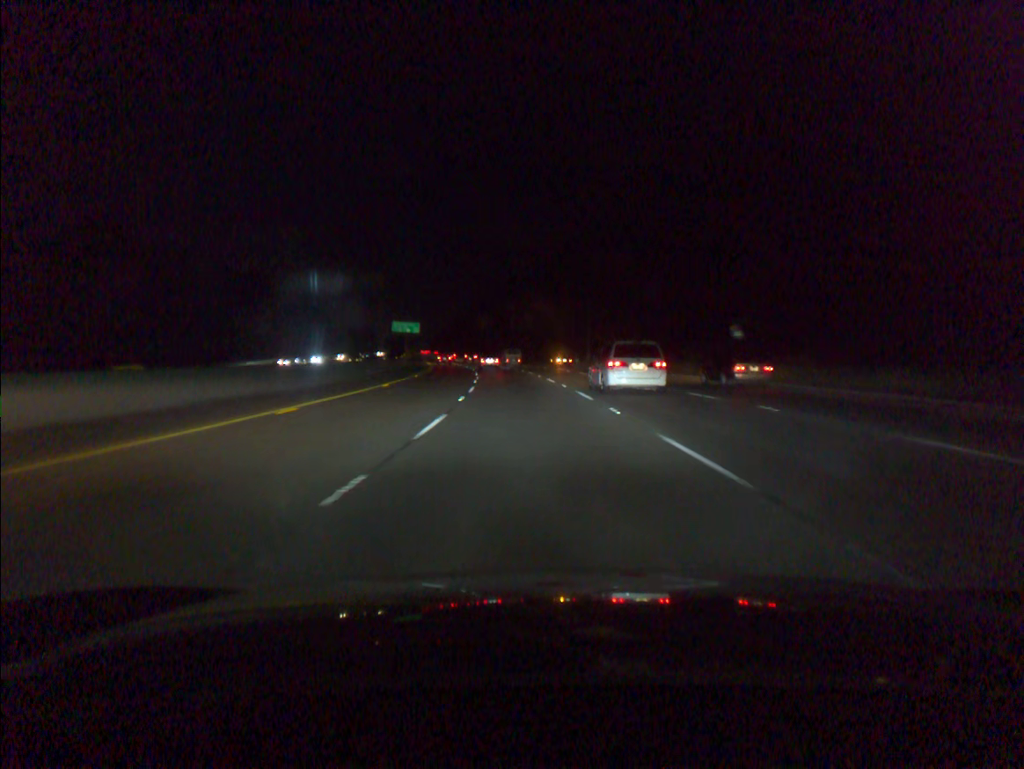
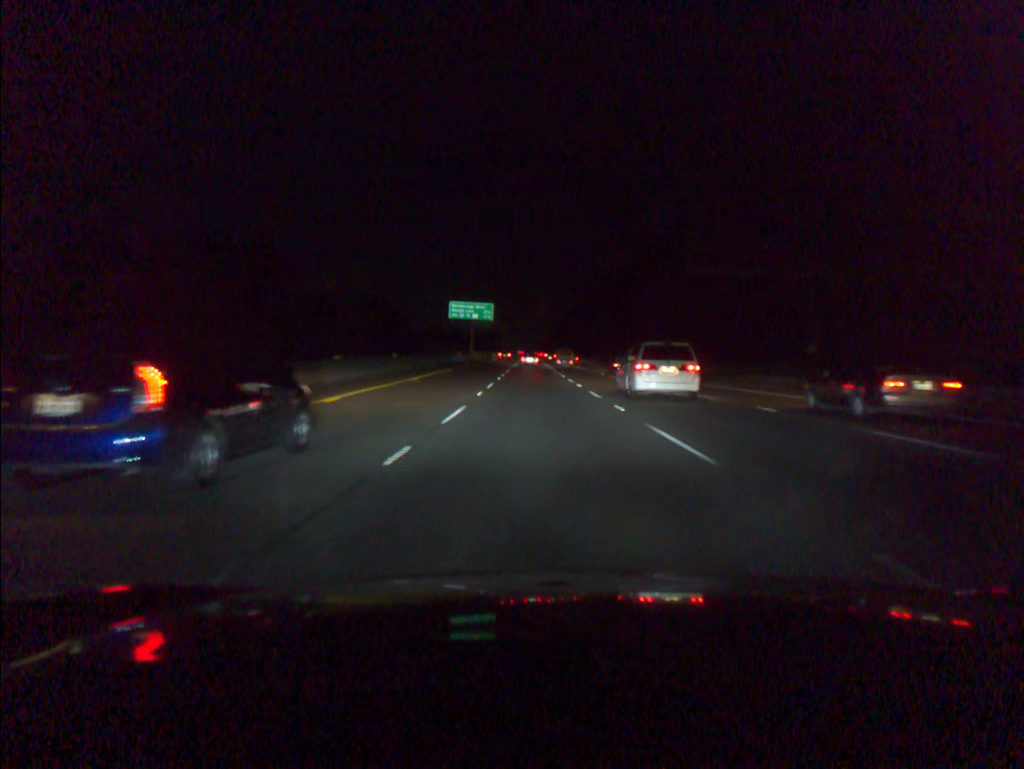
(-6.4, +85.1) m; -8°
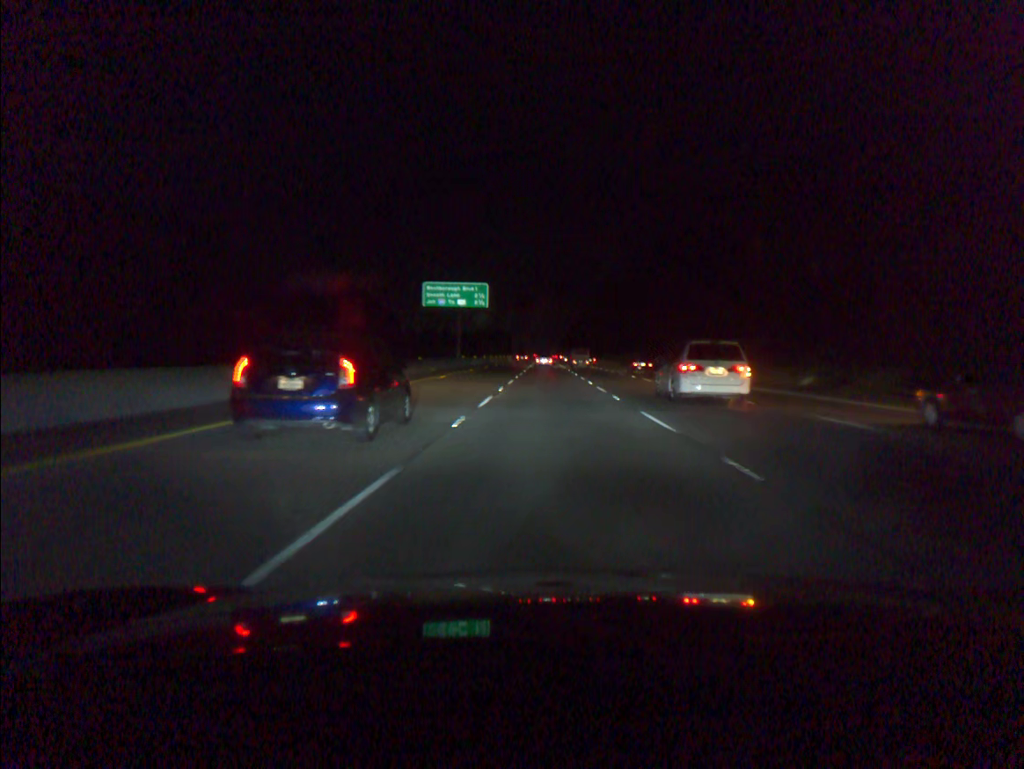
(-0.5, +39.7) m; -1°
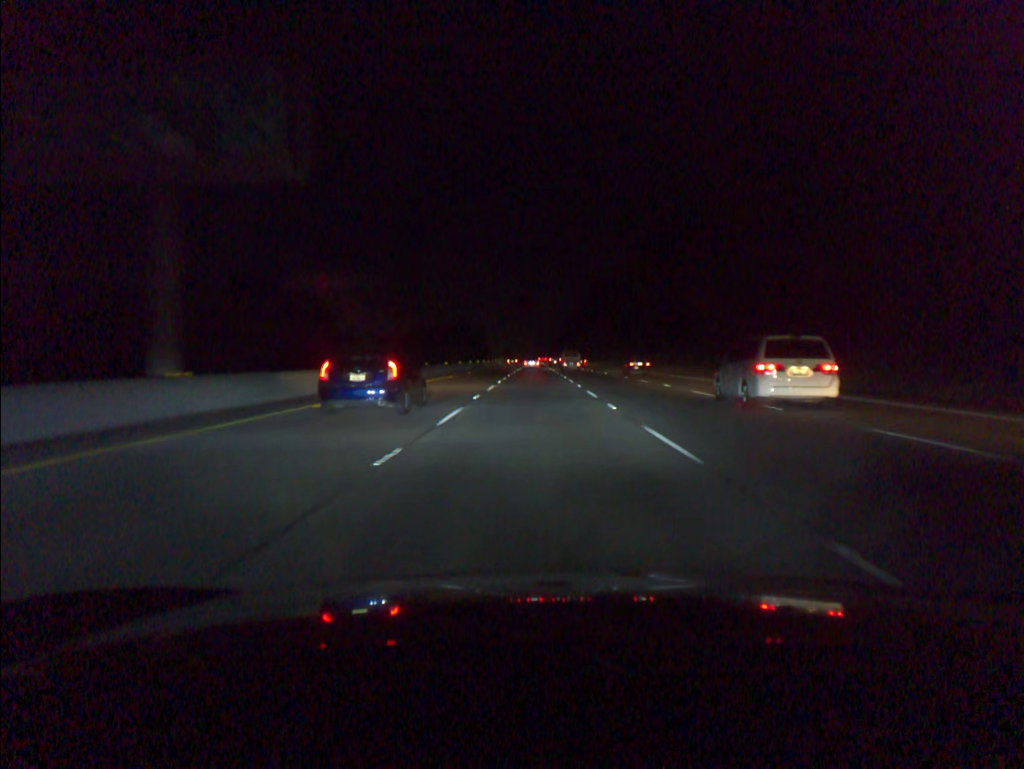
(+0.5, +62.6) m; +1°
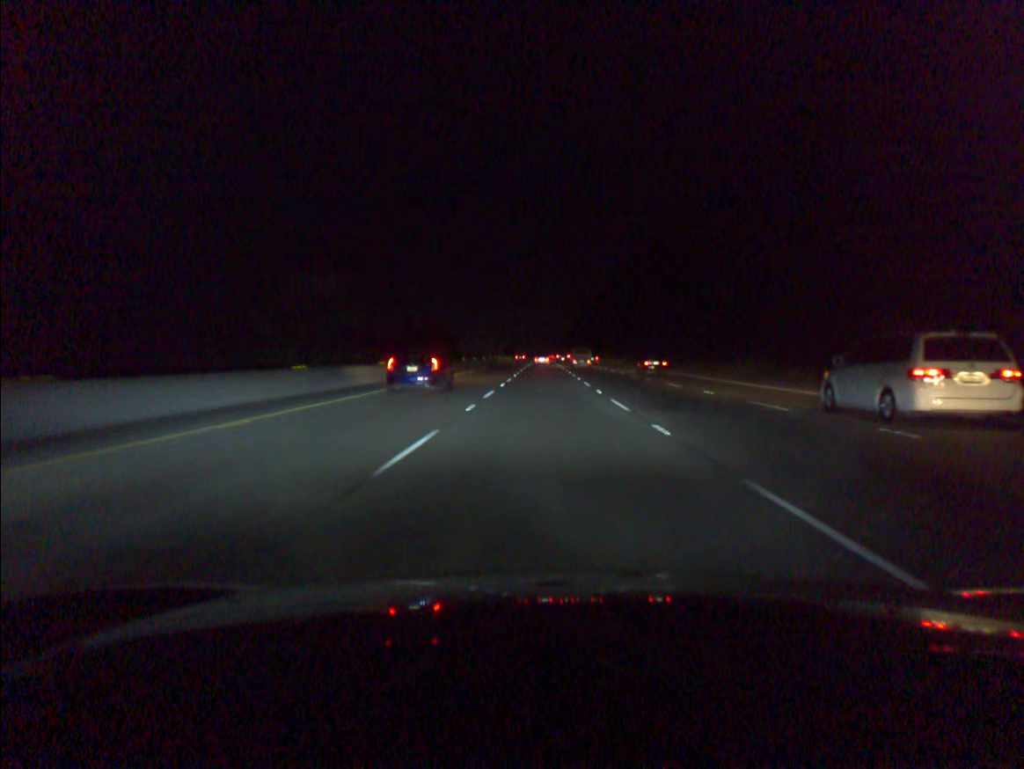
(-0.8, +79.1) m; -1°
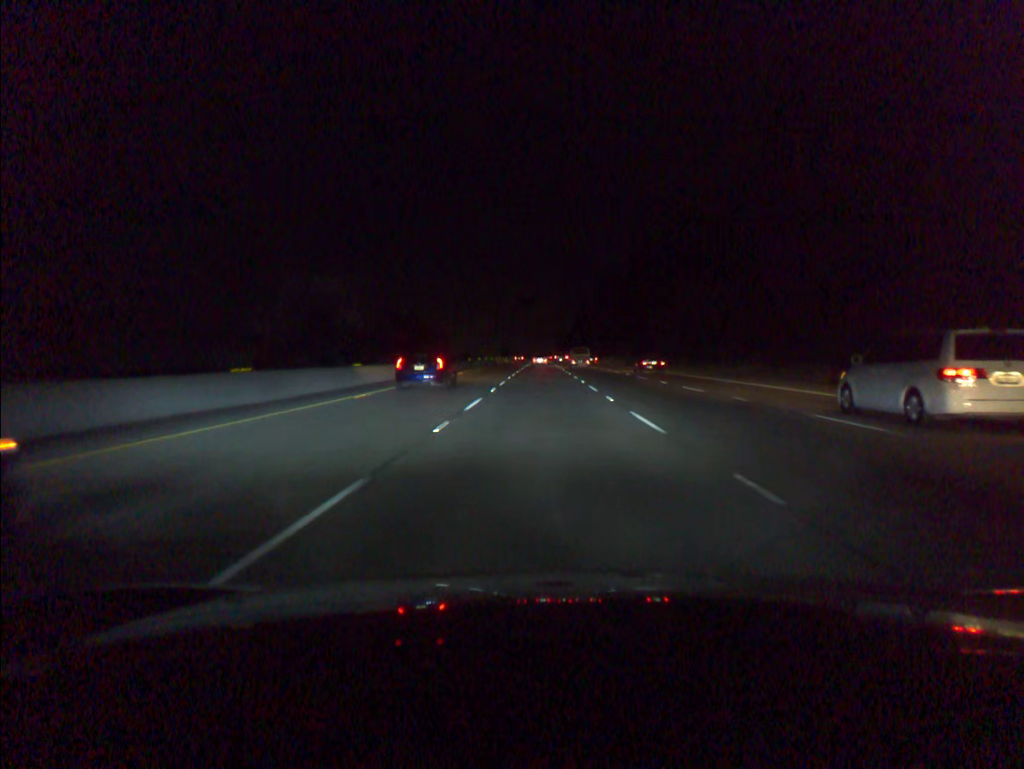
(0.0, +19.7) m; 0°
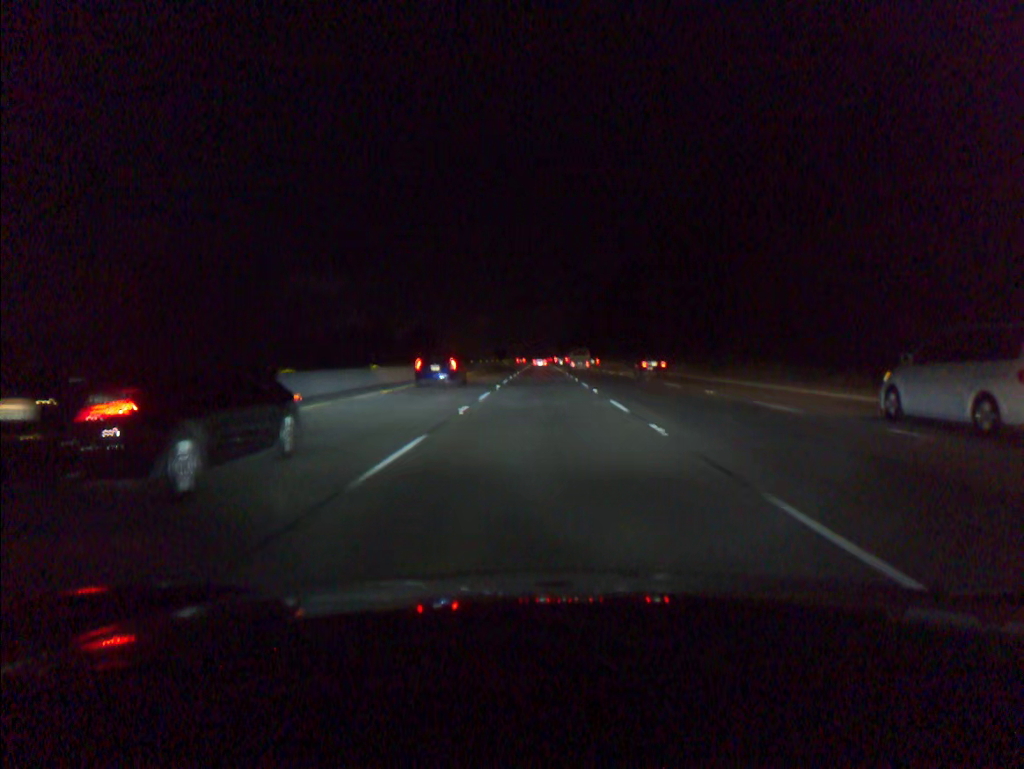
(0.0, +39.5) m; 0°
